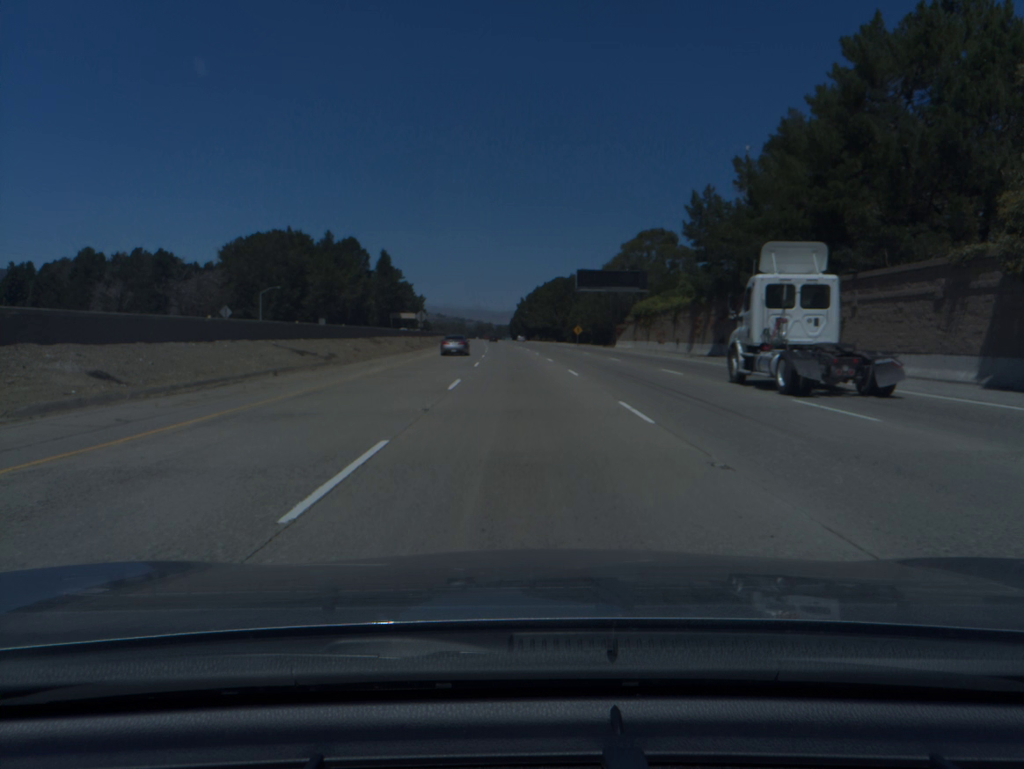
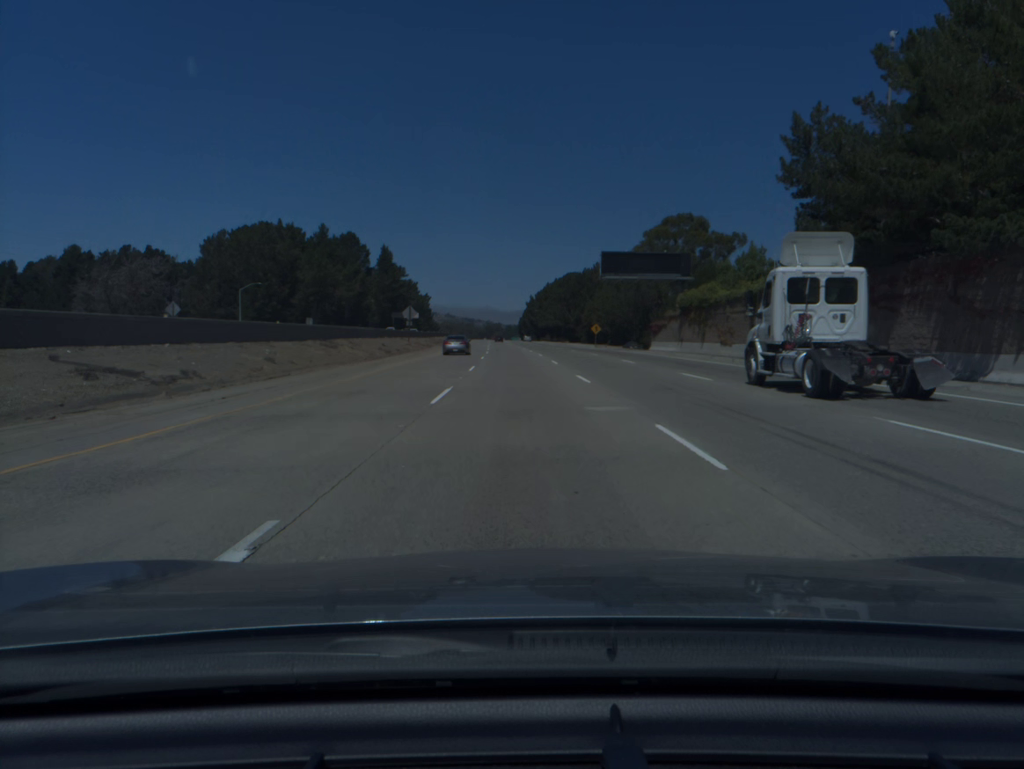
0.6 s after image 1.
(-0.1, +18.9) m; -1°
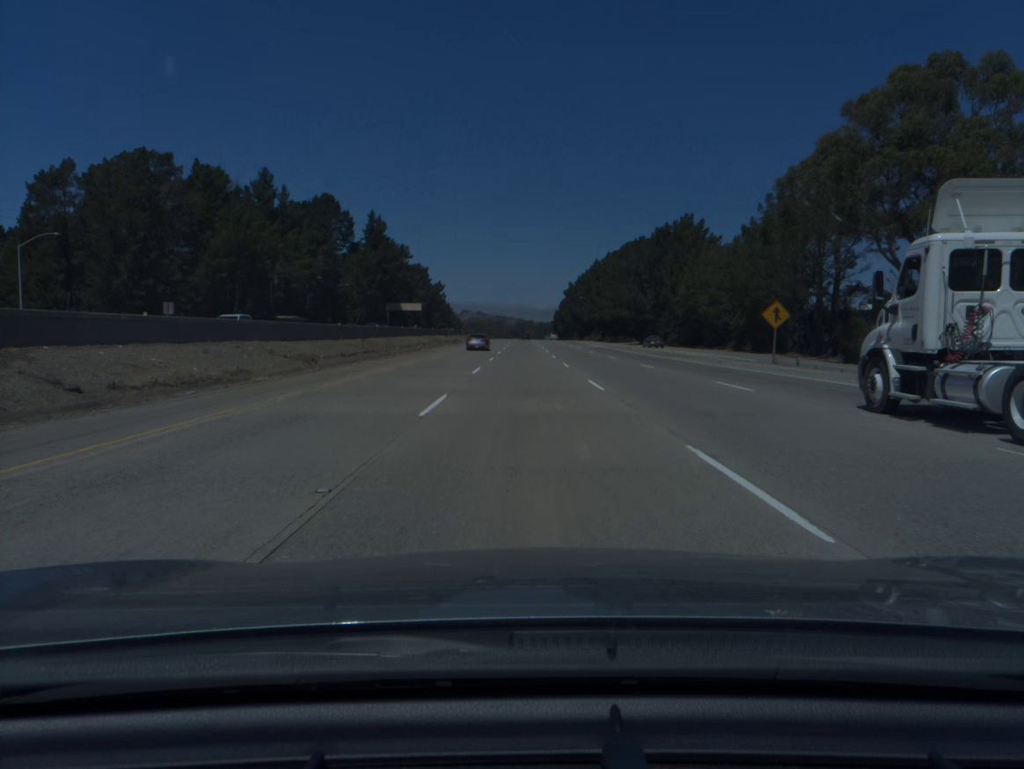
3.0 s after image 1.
(-1.7, +75.9) m; -2°
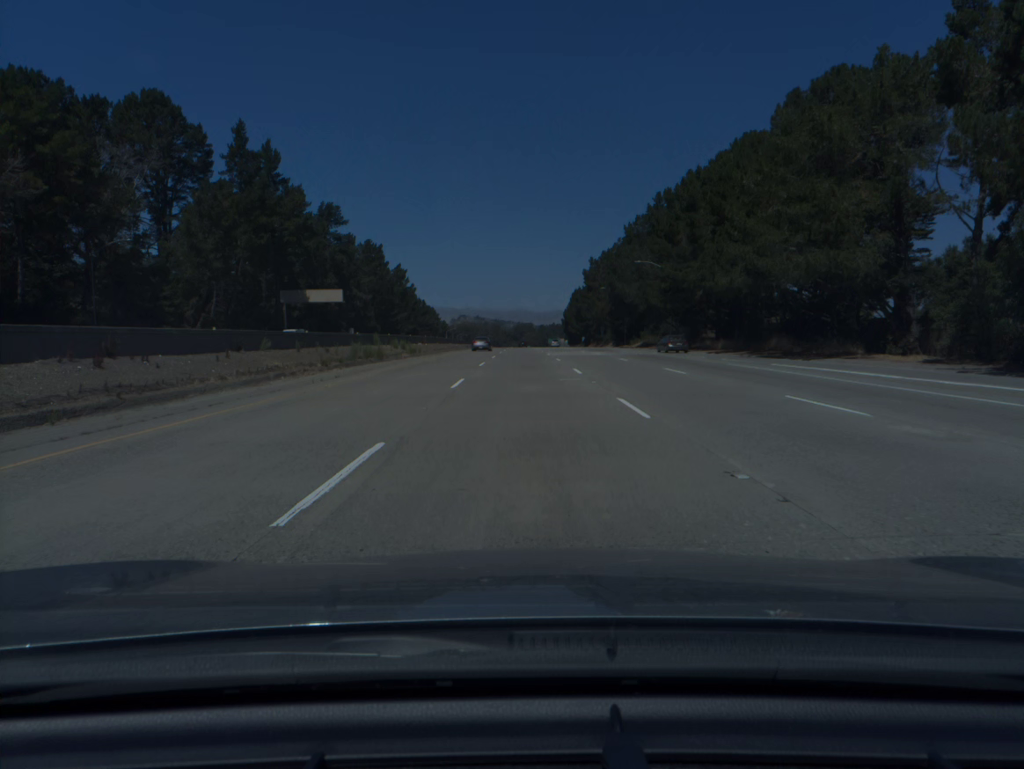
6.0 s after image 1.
(-0.2, +94.7) m; 0°
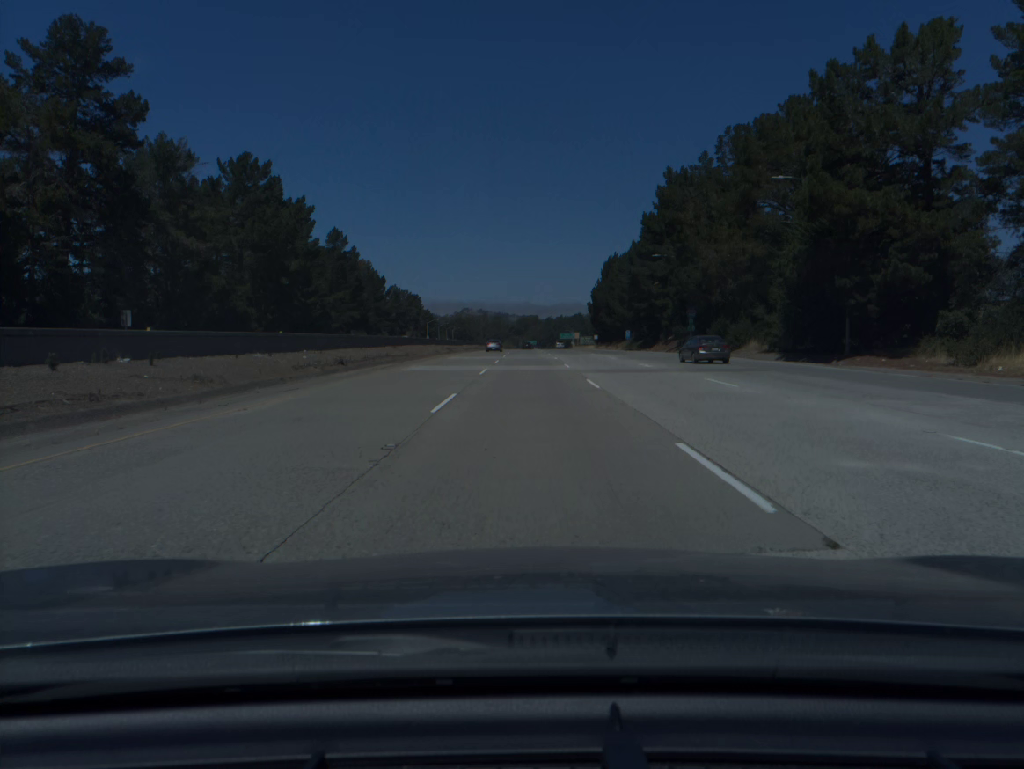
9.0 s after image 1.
(-0.4, +94.4) m; 0°
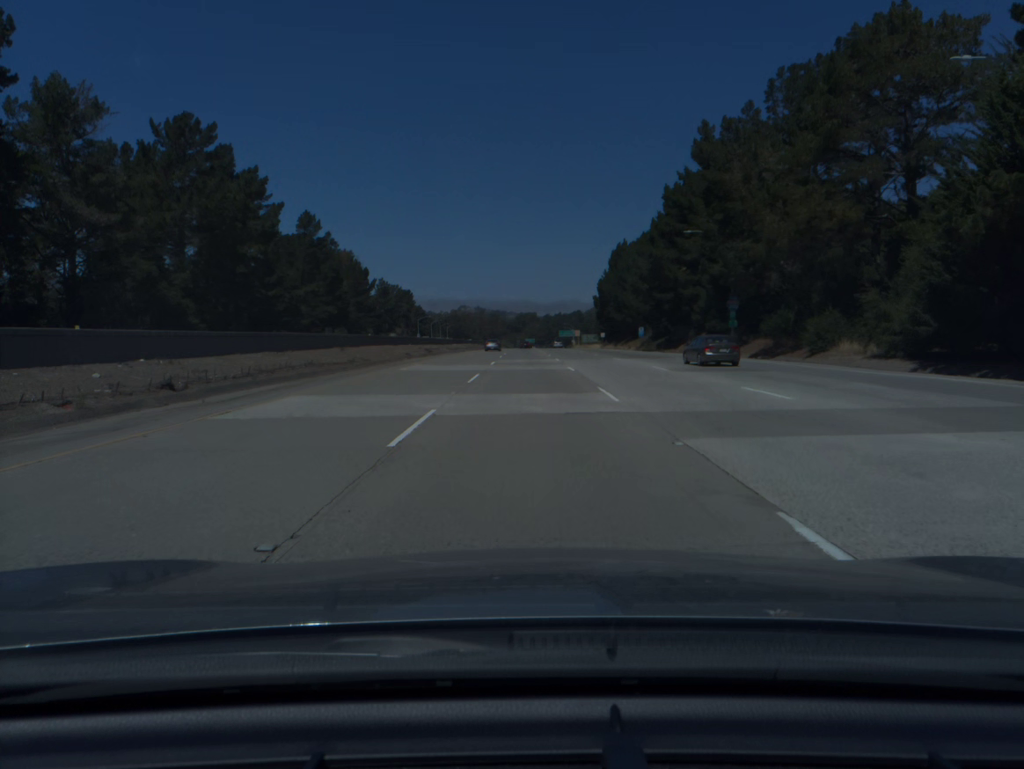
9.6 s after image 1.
(0.0, +18.9) m; 0°
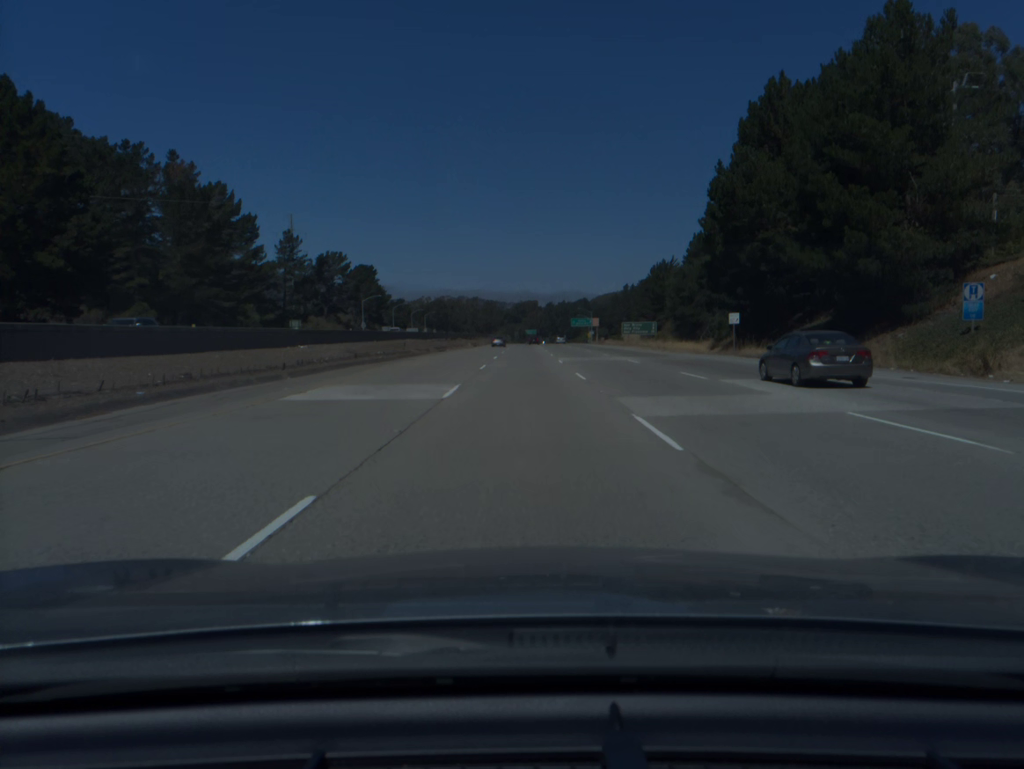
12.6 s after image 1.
(+0.1, +94.9) m; 0°
